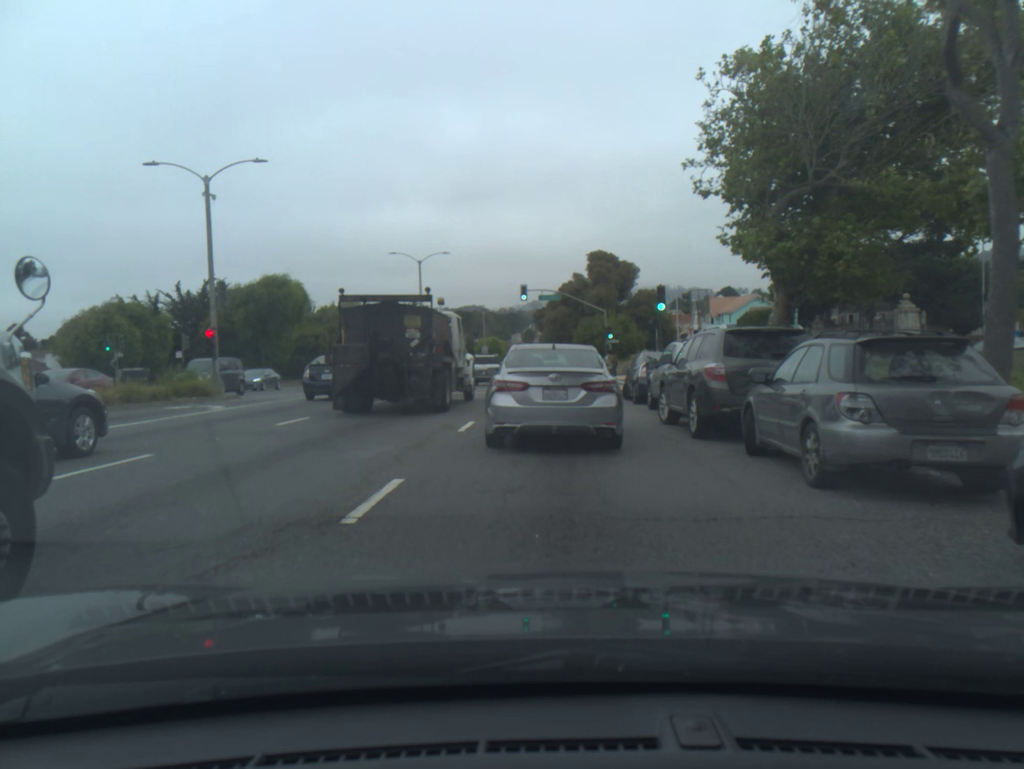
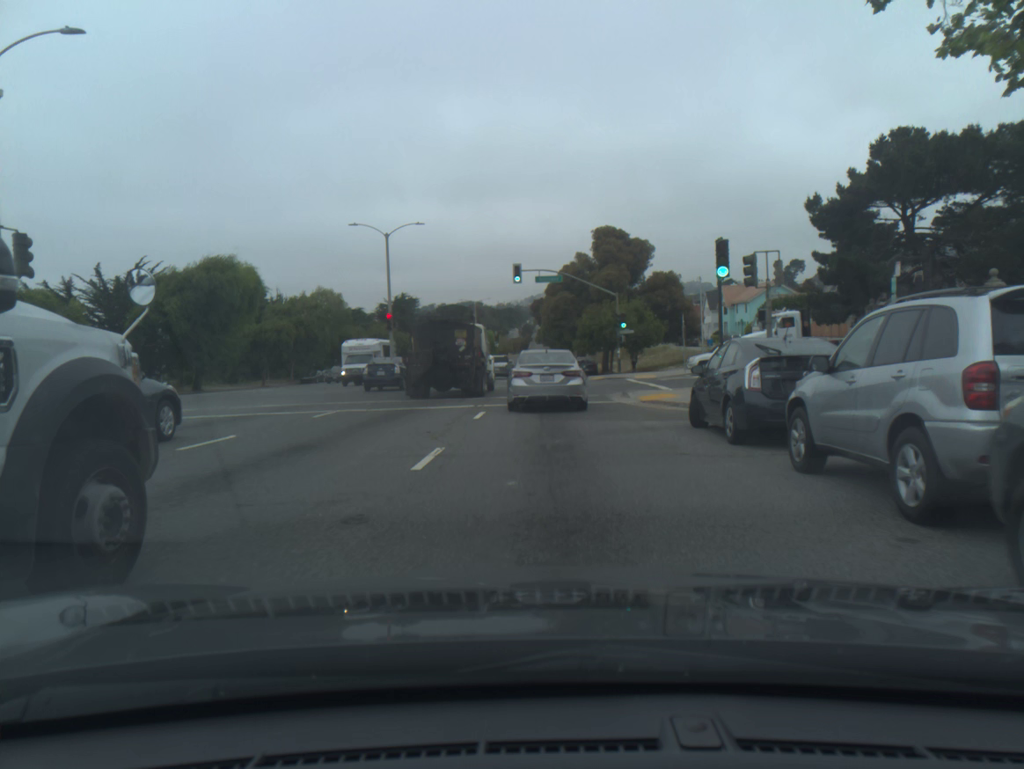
(-0.2, +11.2) m; -1°
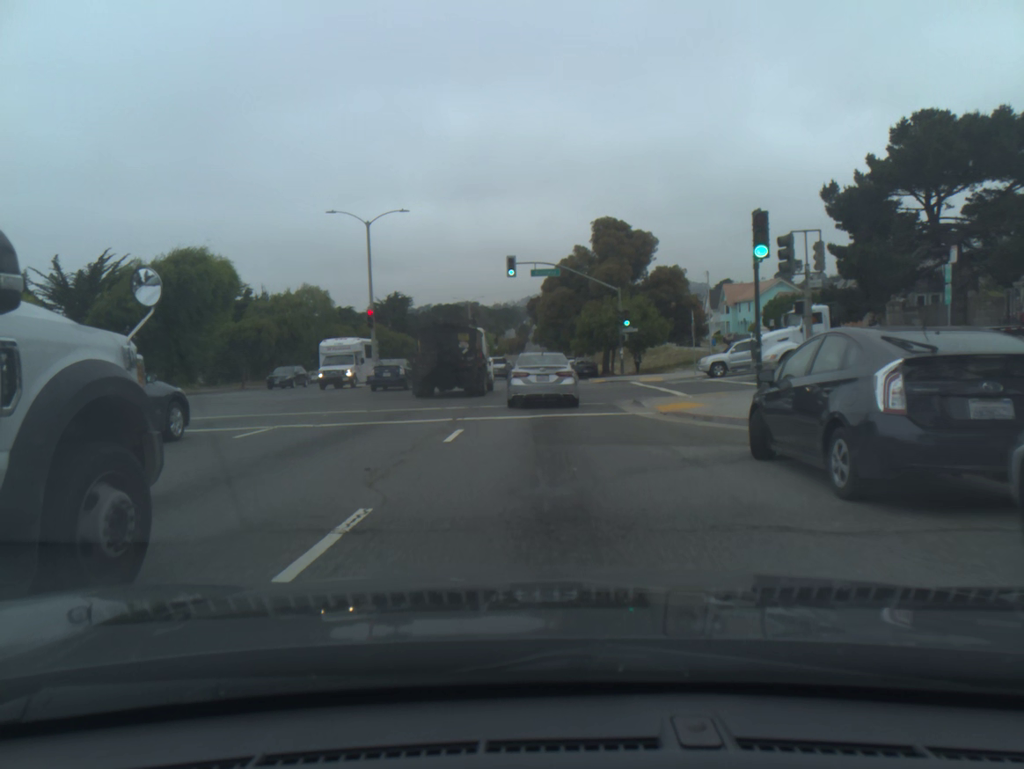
(0.0, +4.1) m; 0°
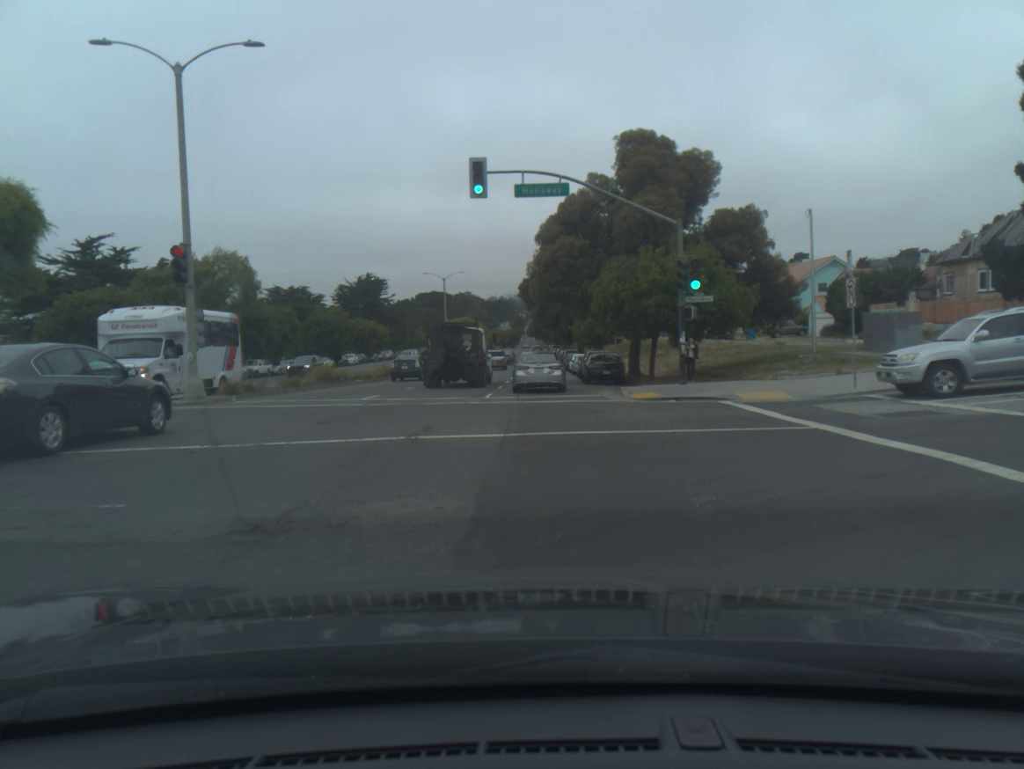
(+0.1, +22.1) m; 0°
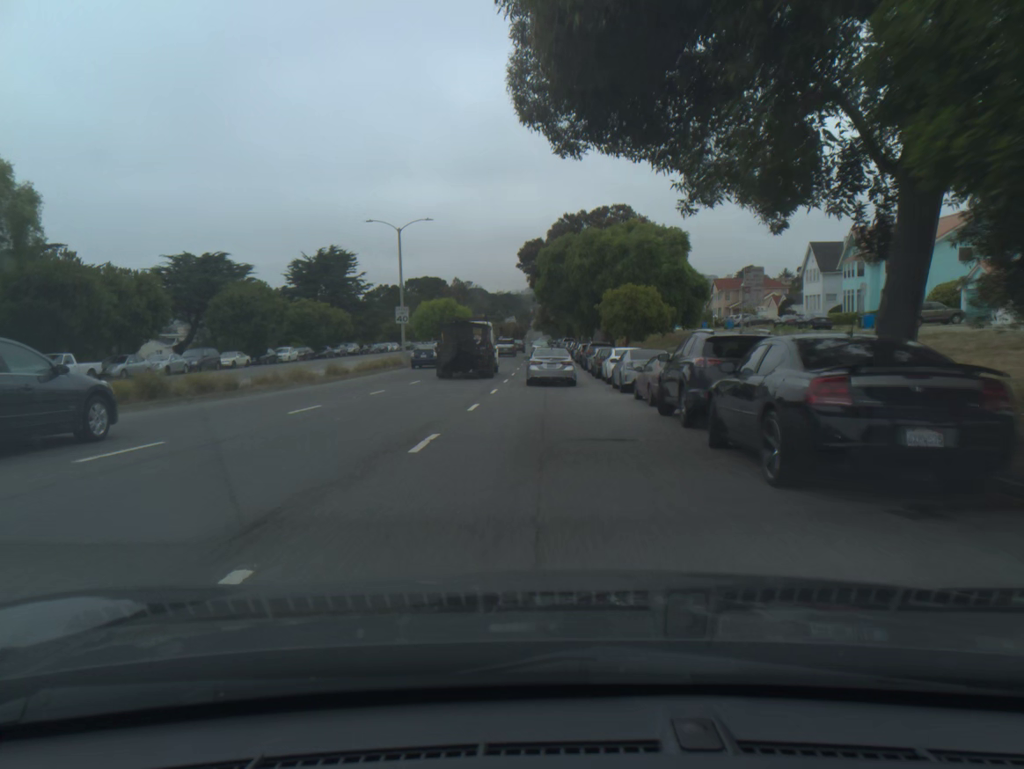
(-0.2, +29.4) m; 0°
